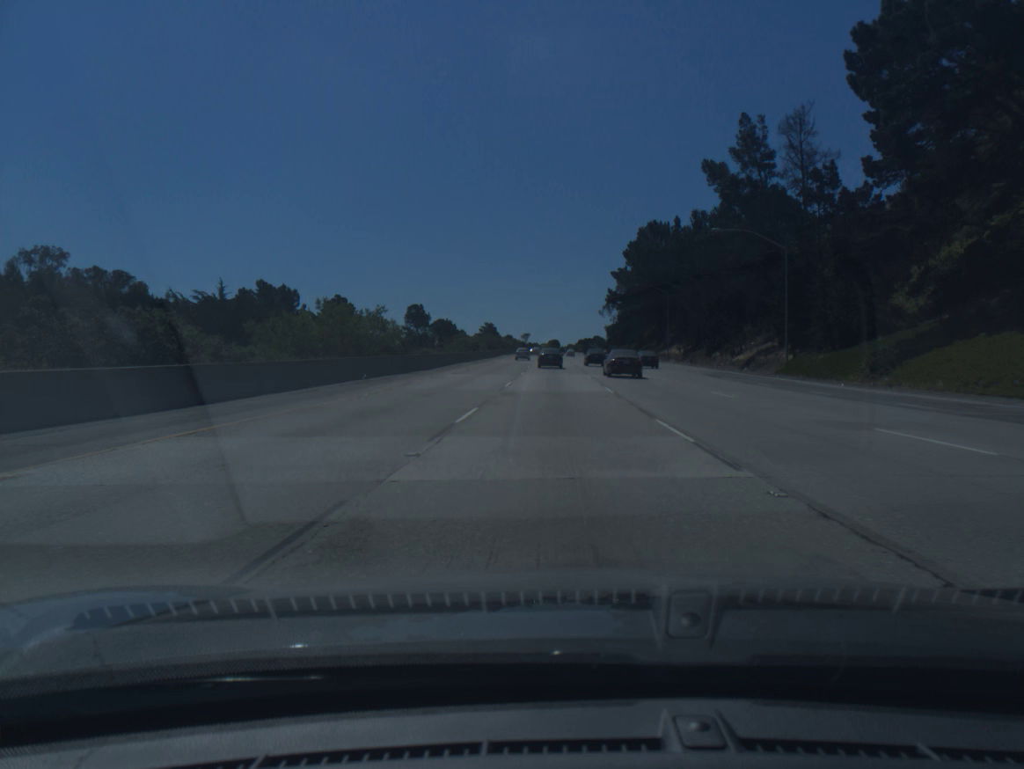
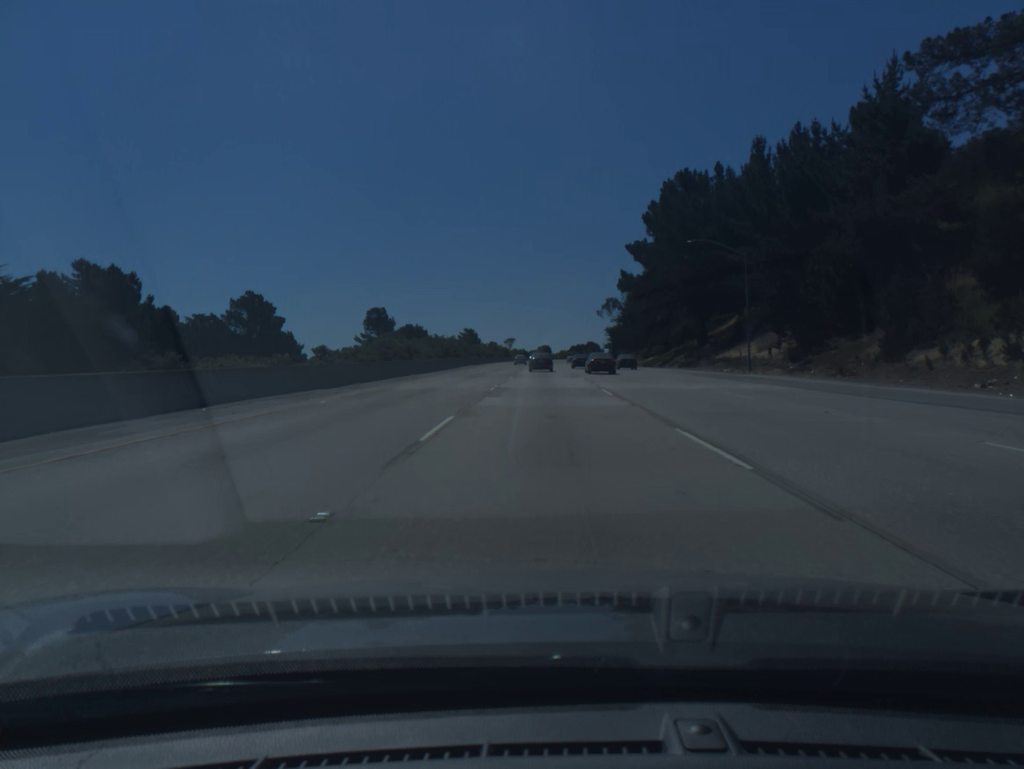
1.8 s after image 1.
(+0.2, +47.2) m; +1°
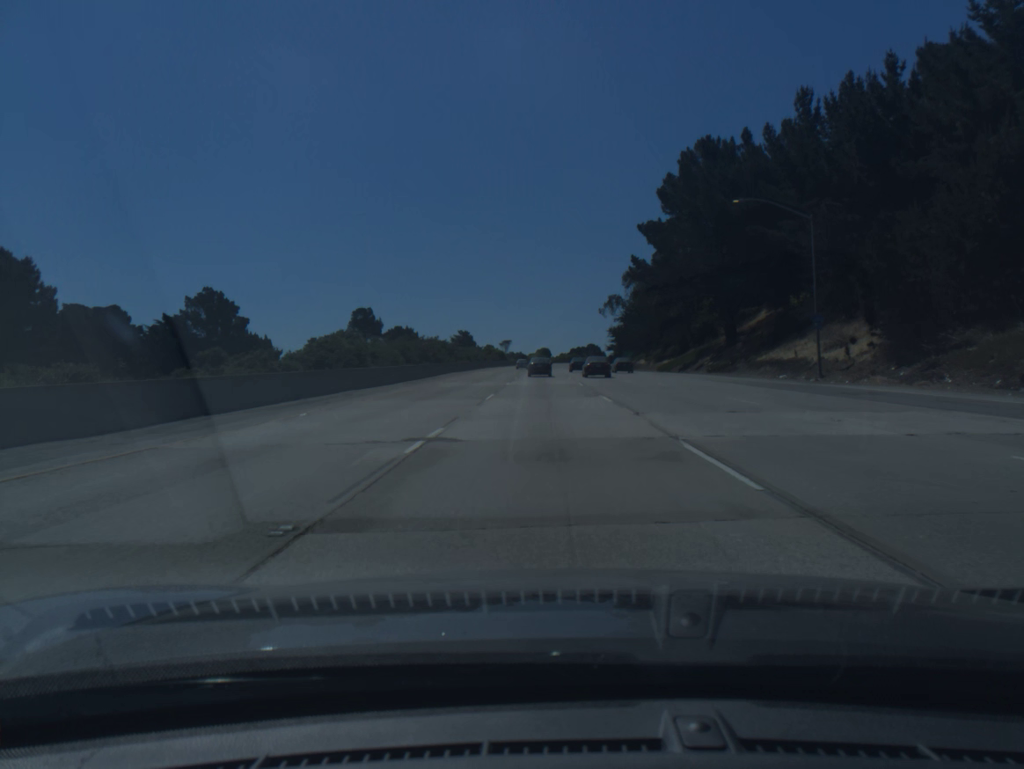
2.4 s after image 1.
(0.0, +15.7) m; 0°
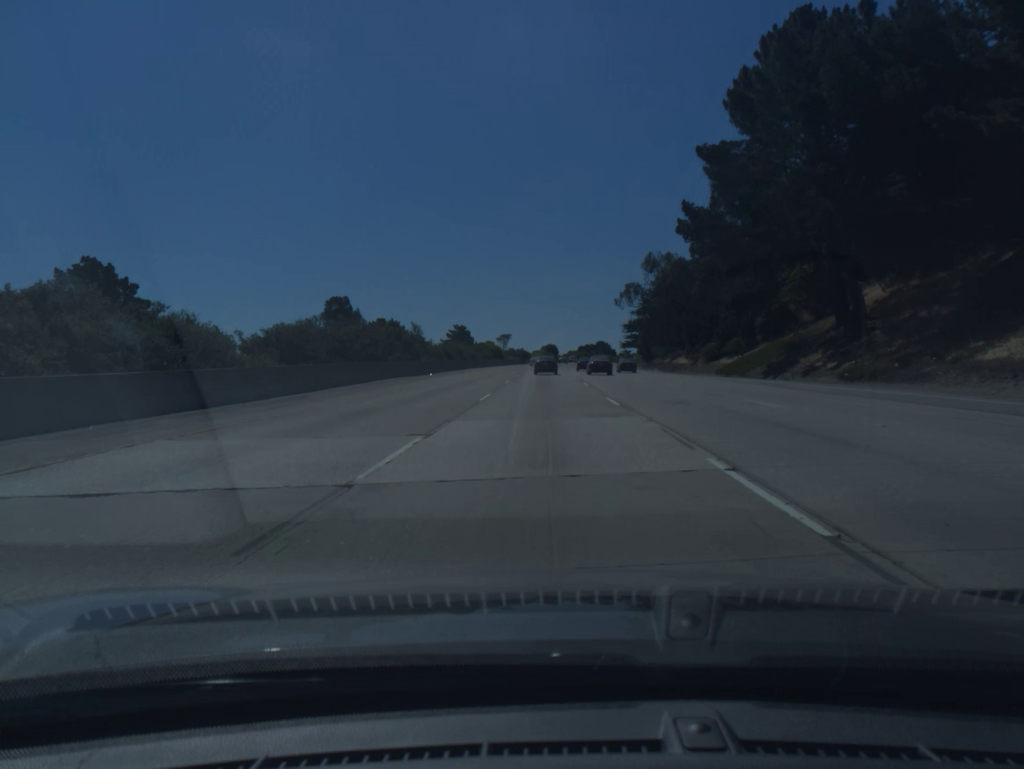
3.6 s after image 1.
(-0.1, +31.3) m; 0°
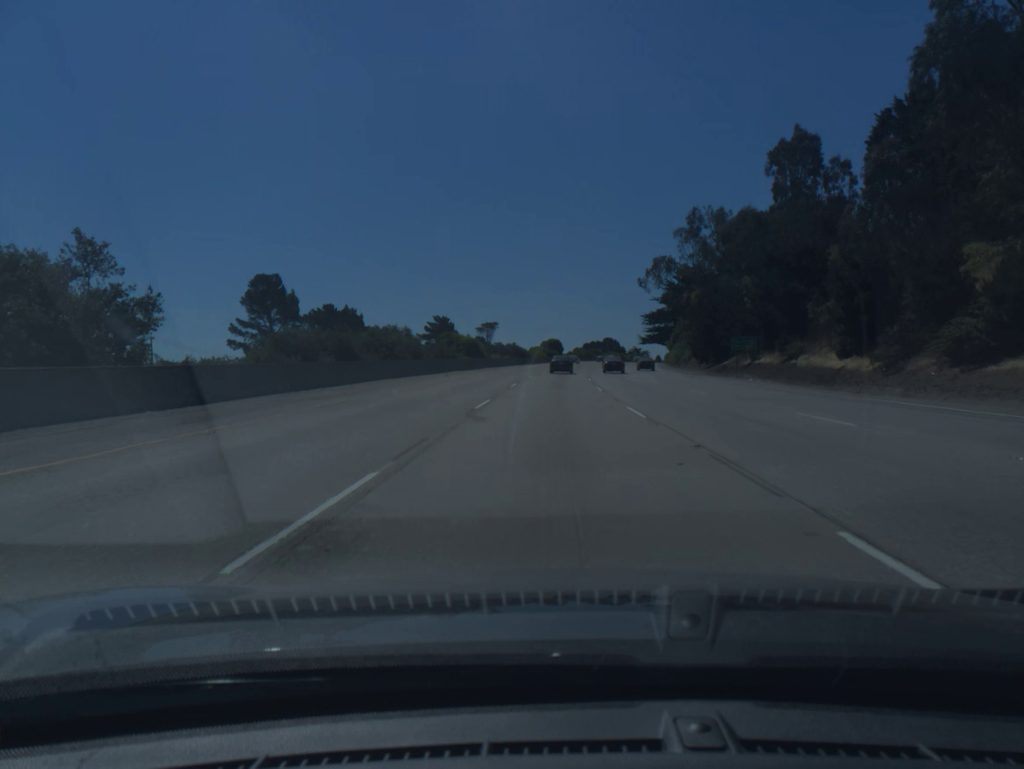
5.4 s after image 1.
(-0.3, +47.2) m; 0°
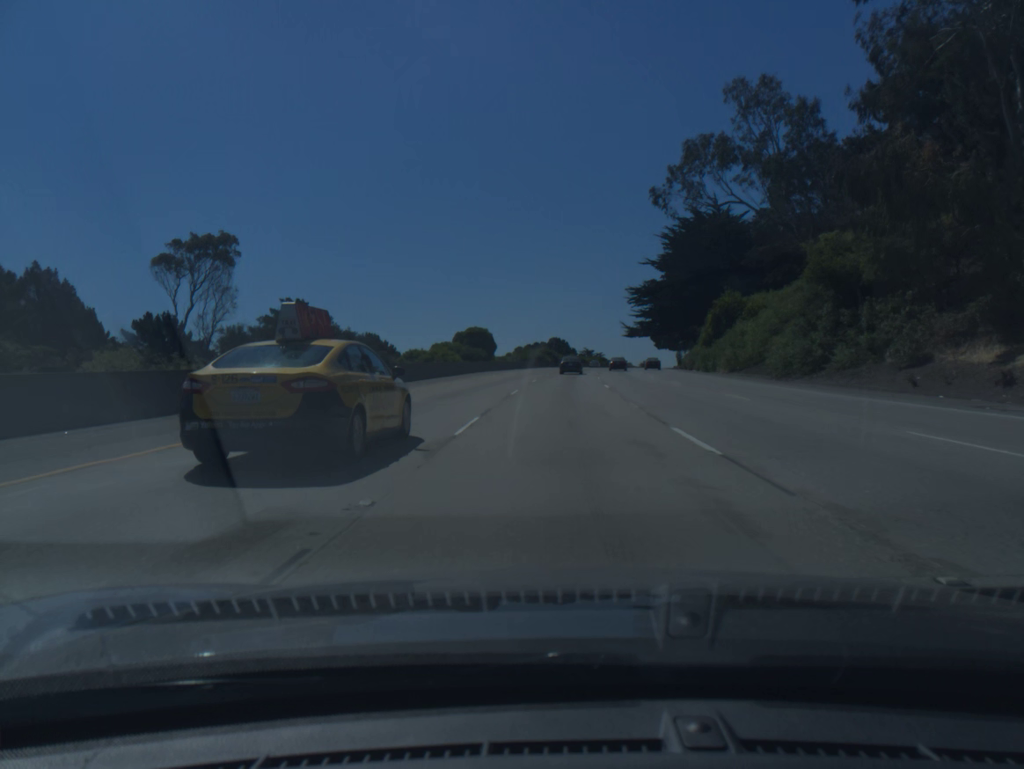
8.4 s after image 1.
(+2.3, +79.3) m; +4°
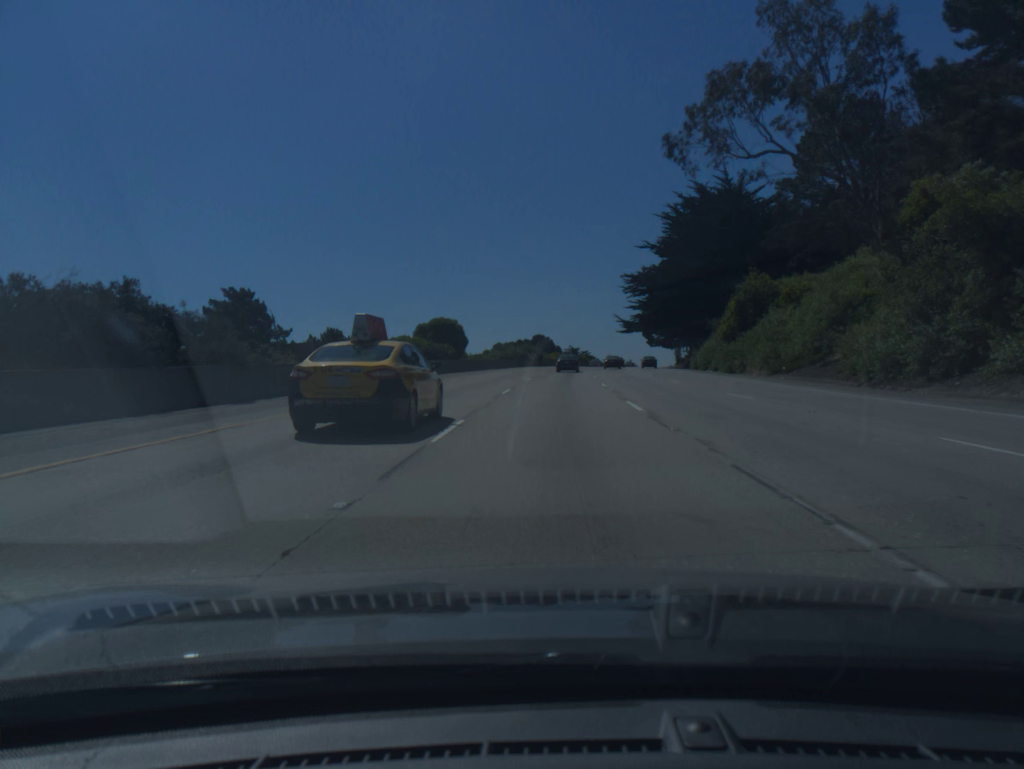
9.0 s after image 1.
(+0.2, +16.0) m; +1°
